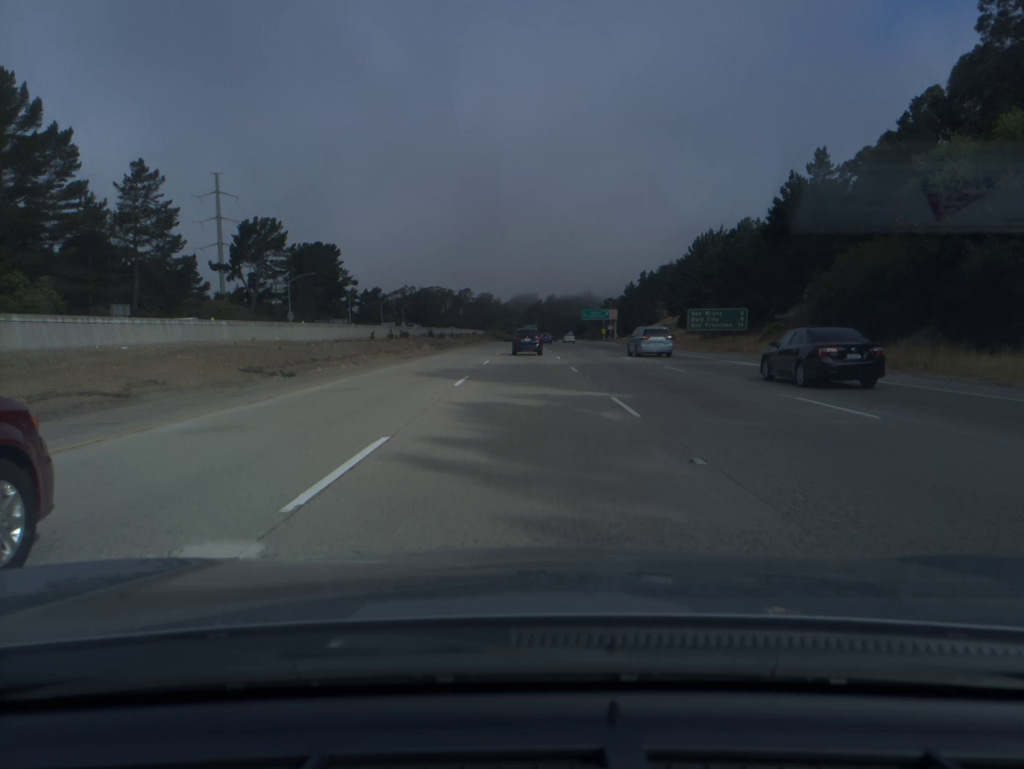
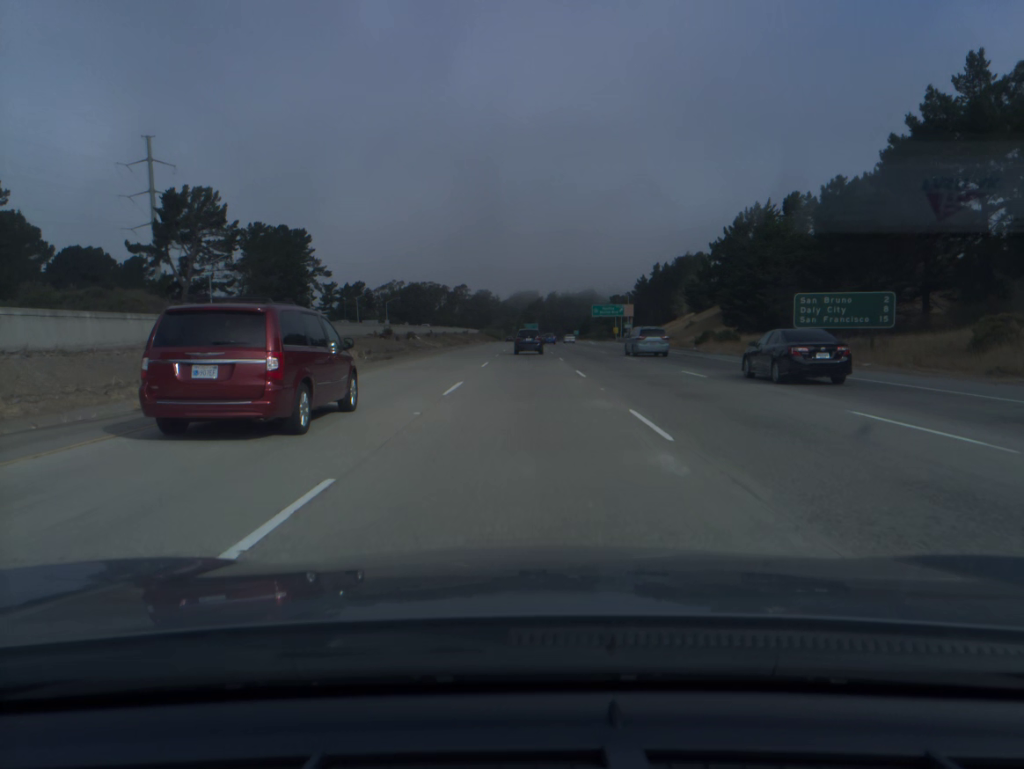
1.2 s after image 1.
(0.0, +32.0) m; 0°
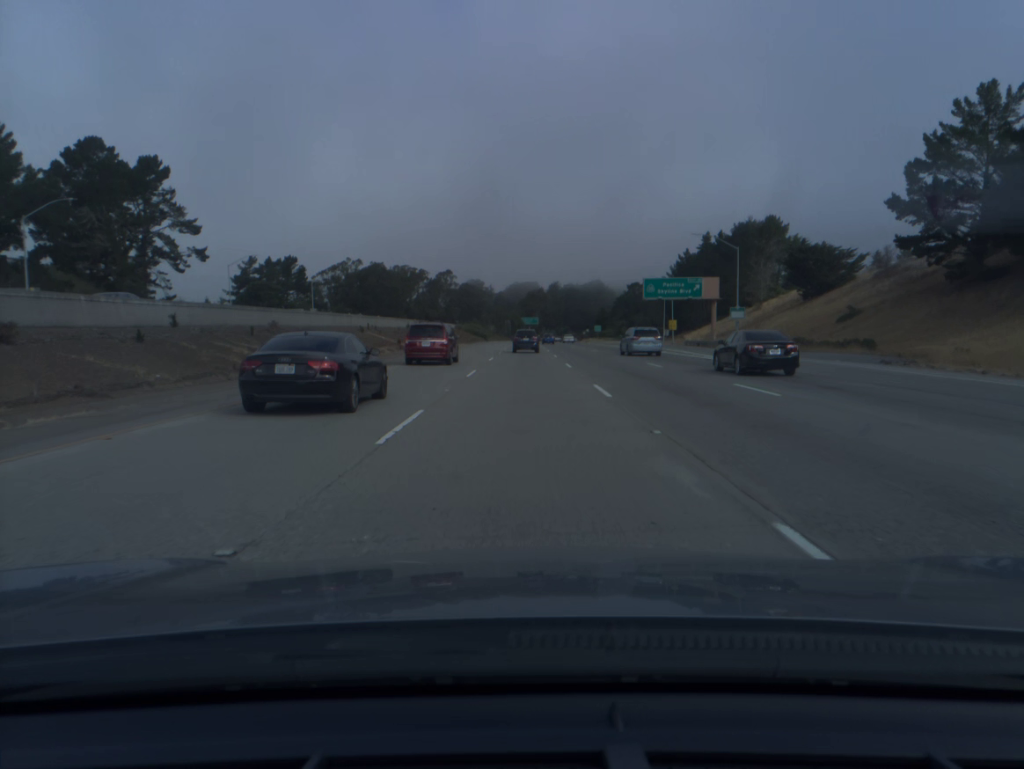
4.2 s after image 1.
(+0.2, +81.1) m; 0°
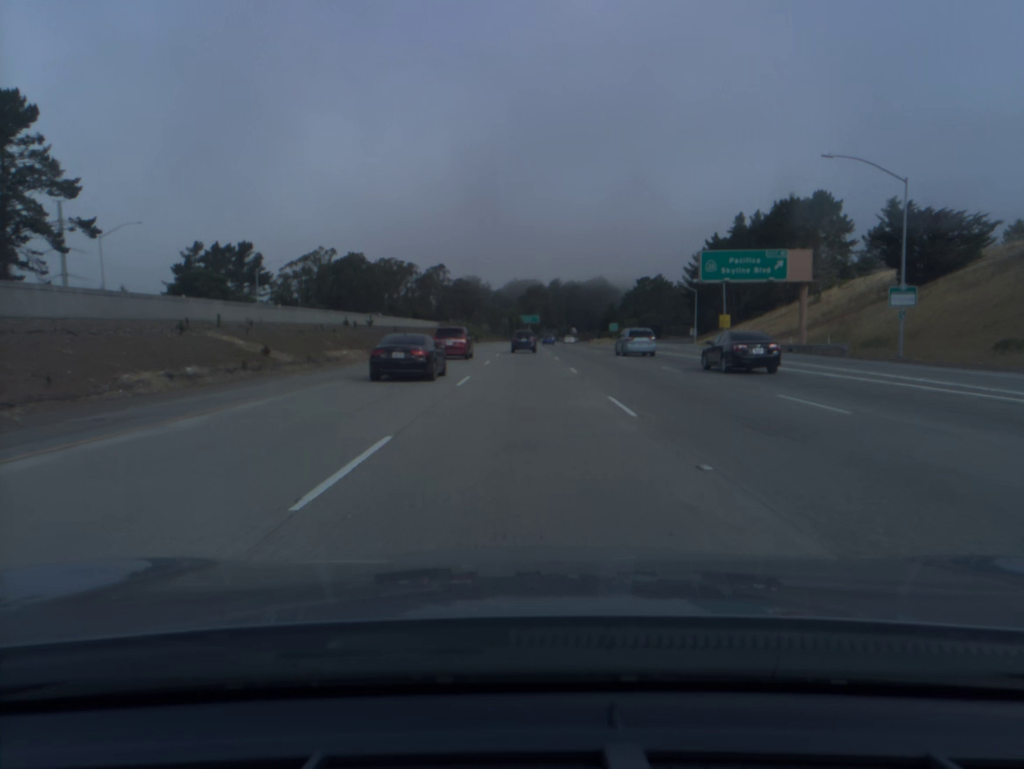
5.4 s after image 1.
(0.0, +32.9) m; 0°
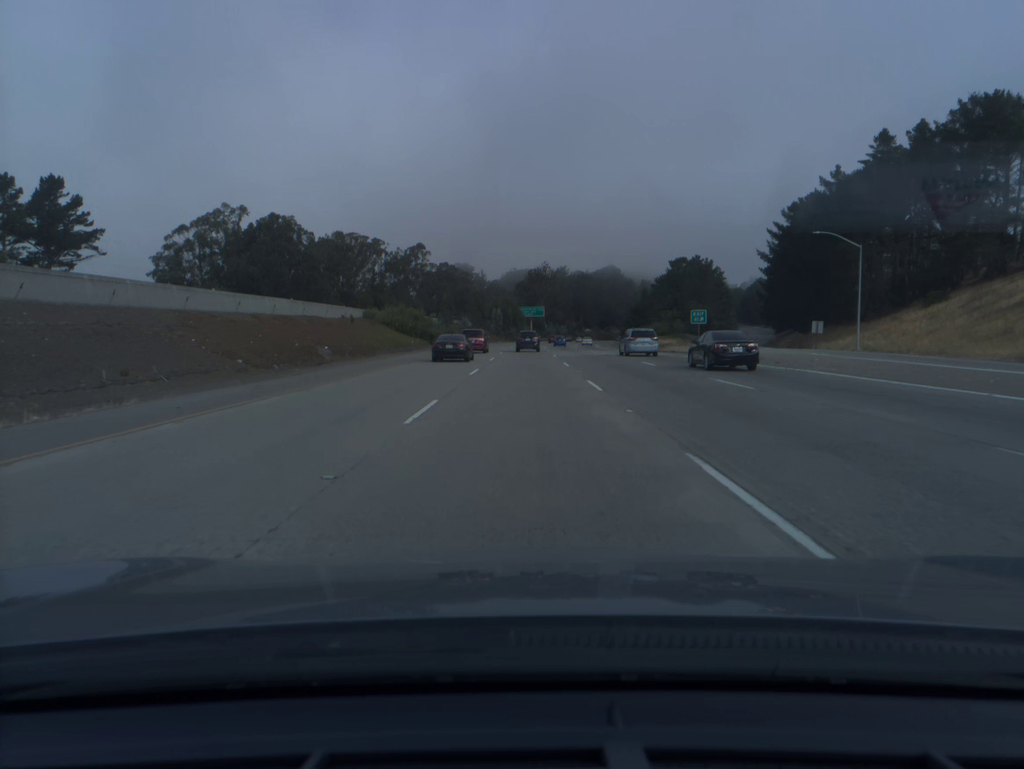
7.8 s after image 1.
(0.0, +67.0) m; 0°
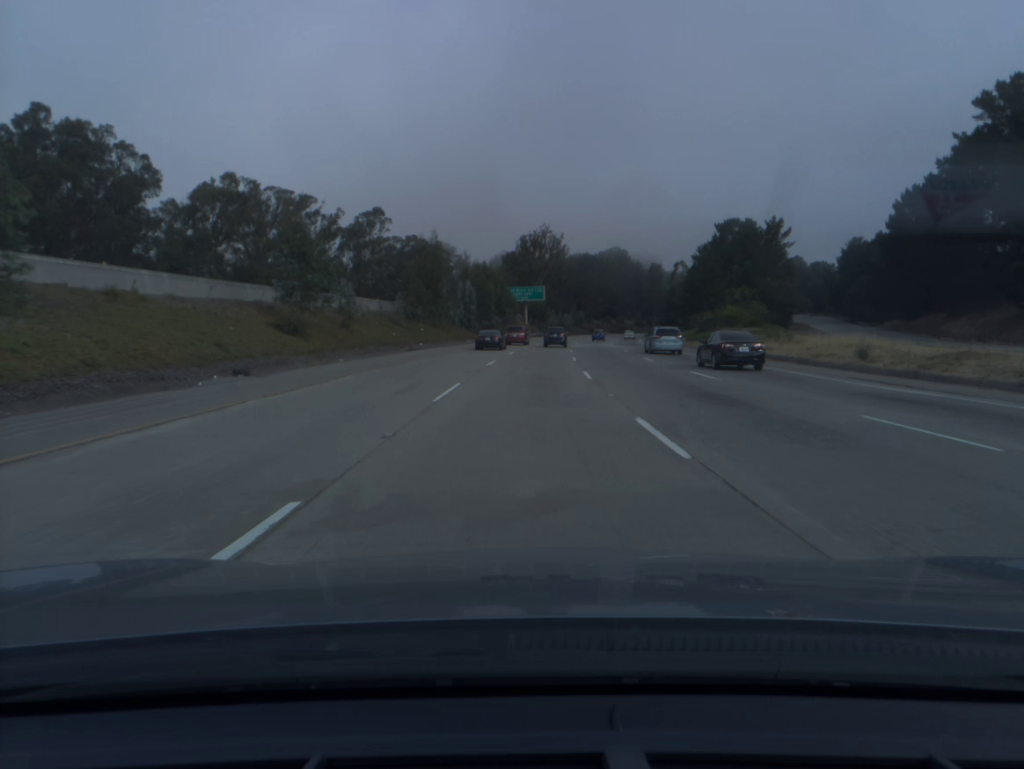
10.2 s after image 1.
(+0.1, +68.7) m; +1°
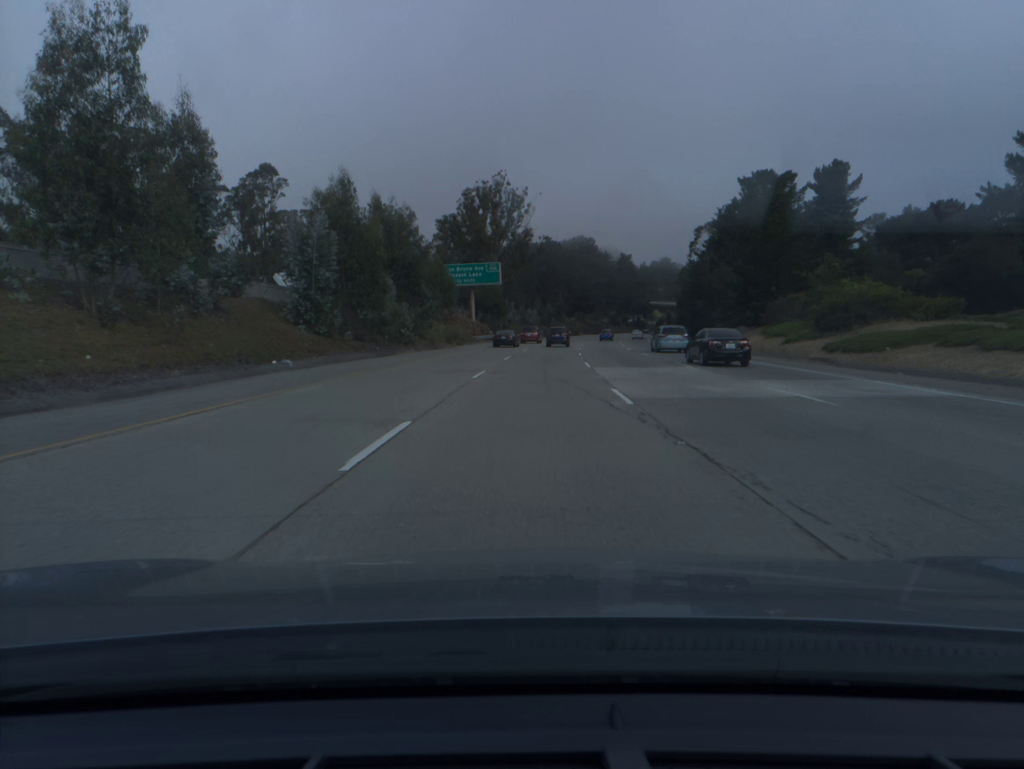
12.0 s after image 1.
(+1.1, +52.4) m; +3°
